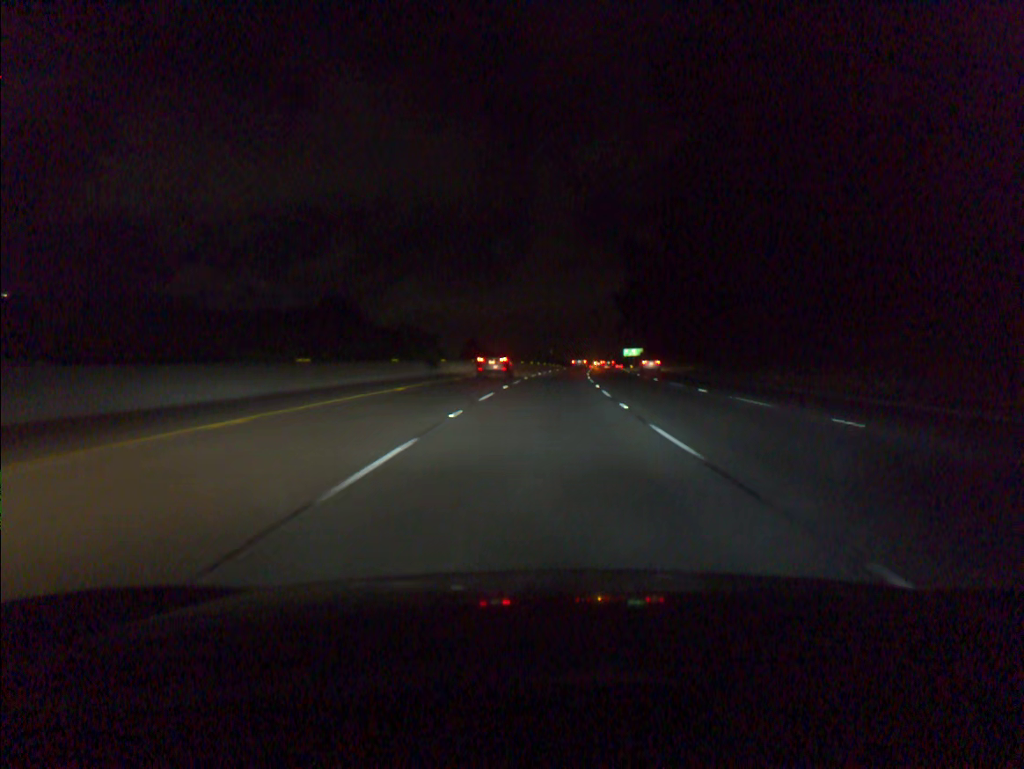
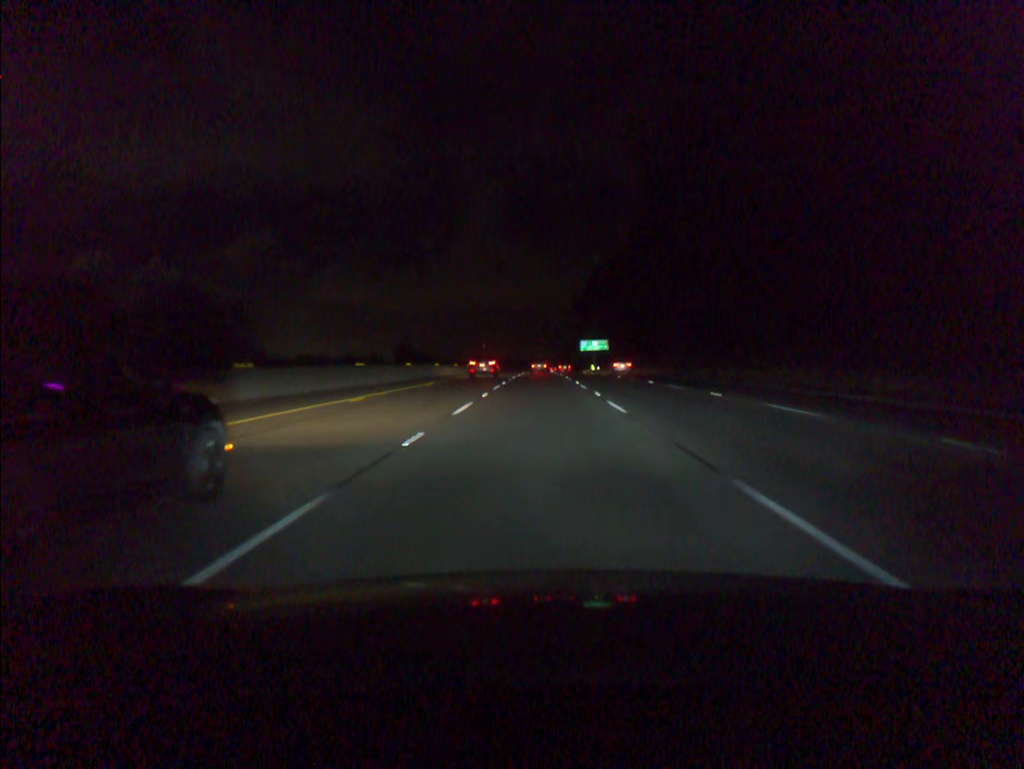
(+4.3, +92.0) m; +5°
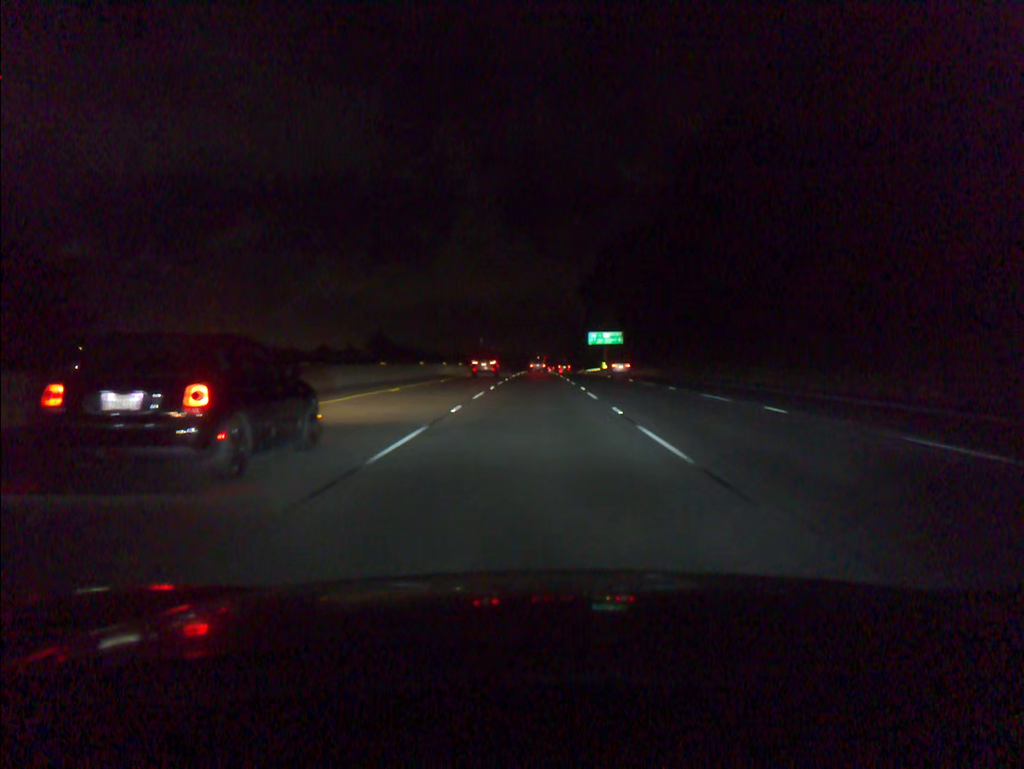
(+0.1, +36.9) m; 0°
